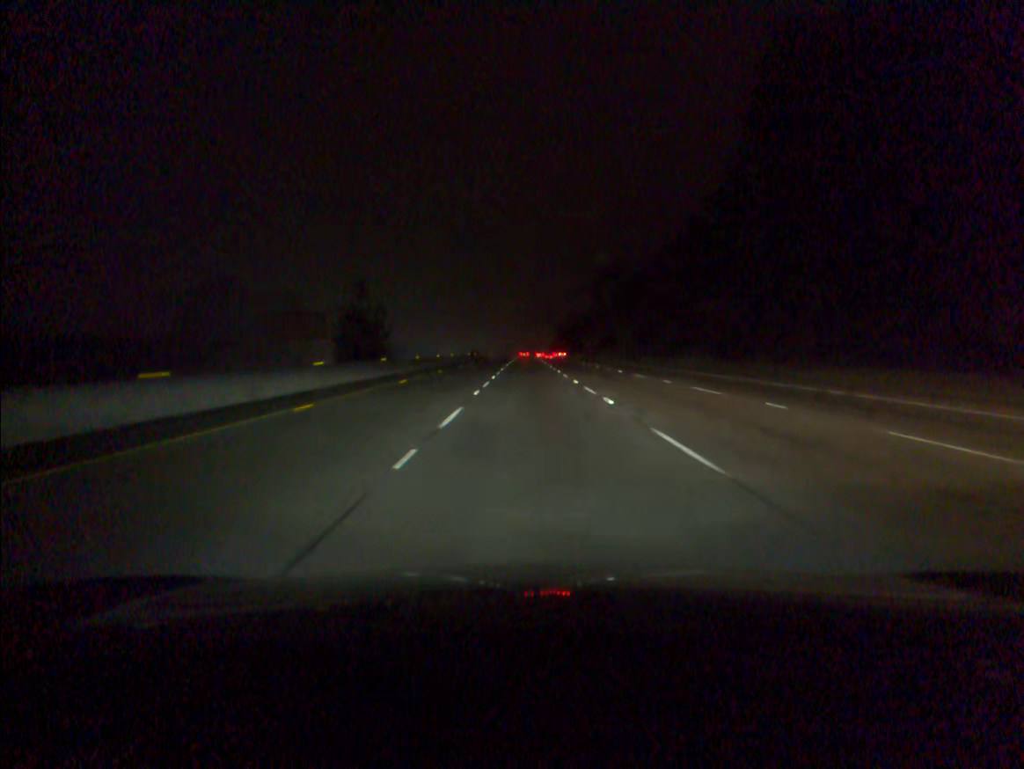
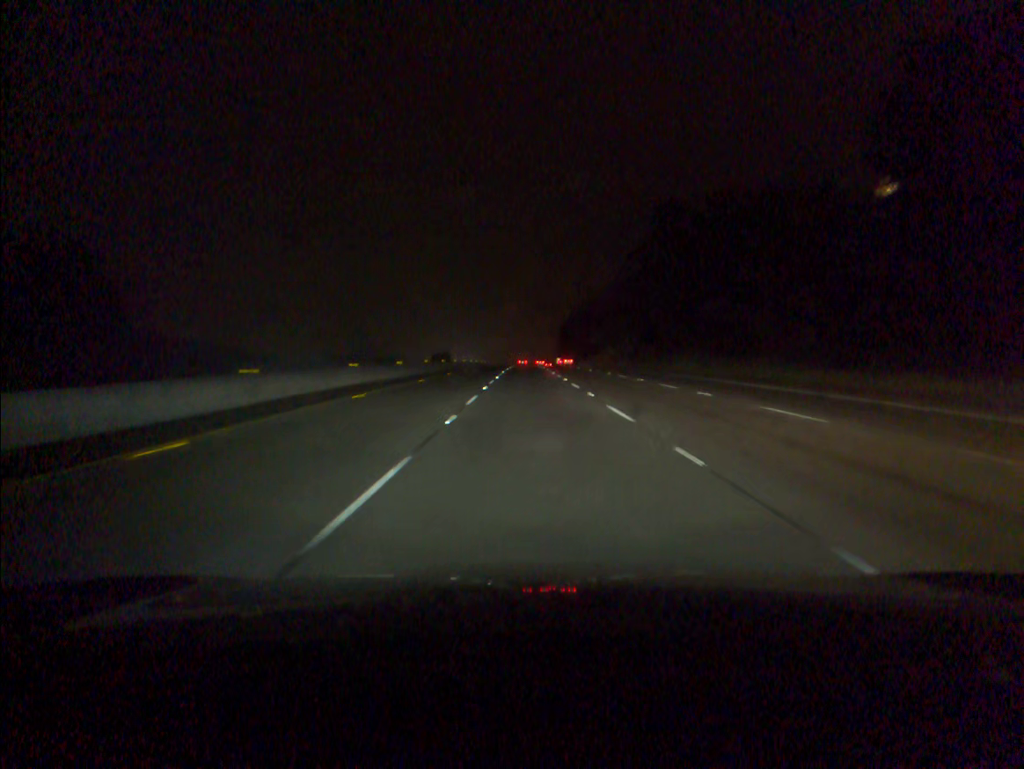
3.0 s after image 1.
(+0.1, +95.6) m; 0°
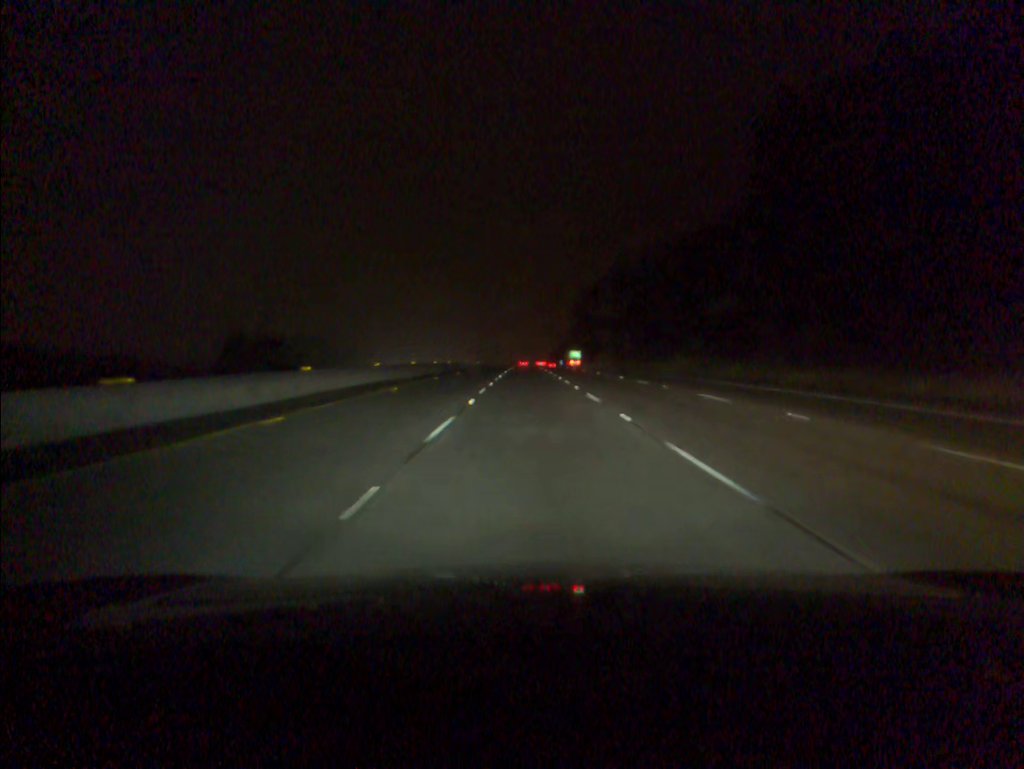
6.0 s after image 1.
(0.0, +95.9) m; 0°
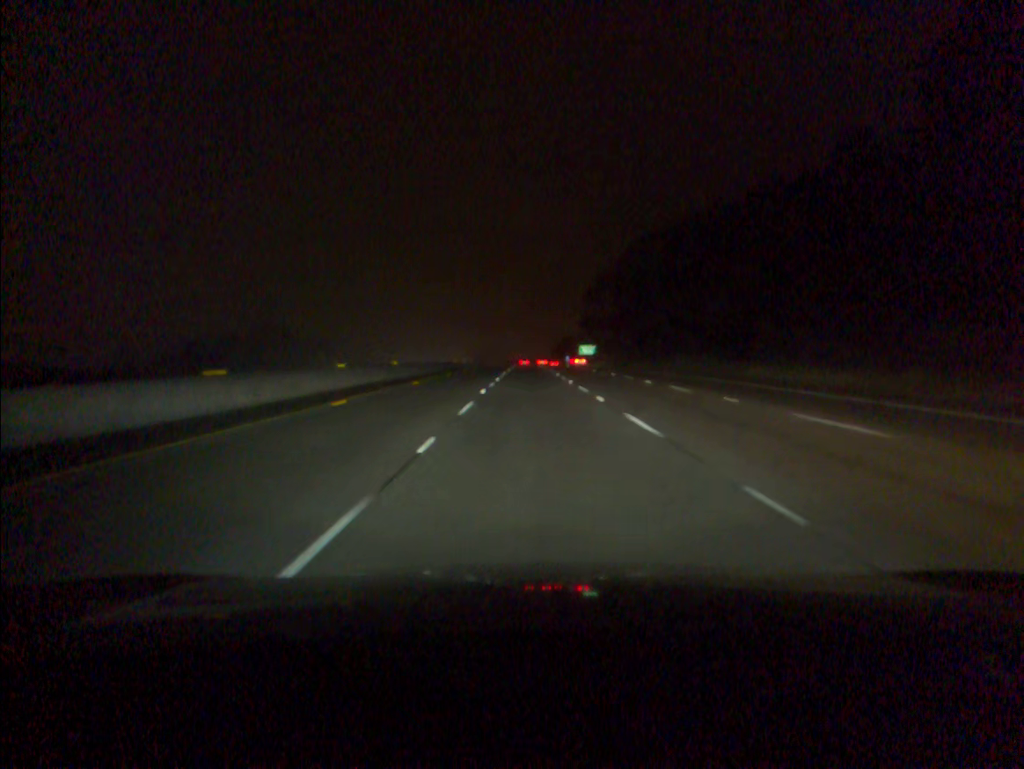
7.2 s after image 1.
(0.0, +38.7) m; 0°
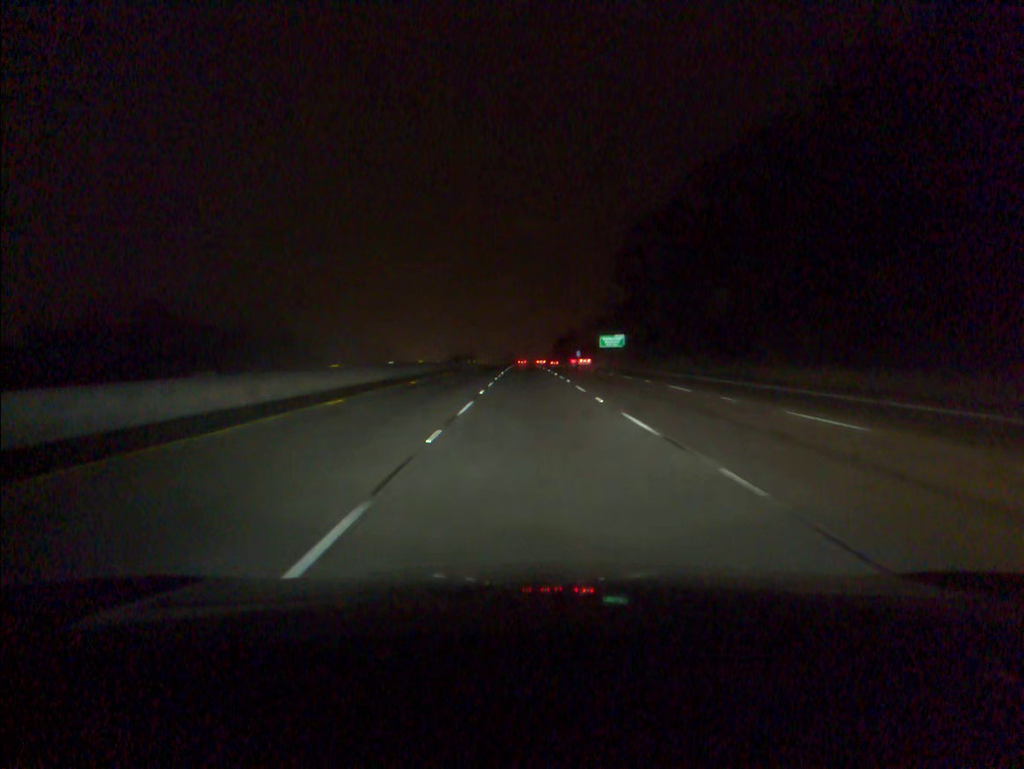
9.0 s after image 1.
(+0.1, +58.5) m; 0°
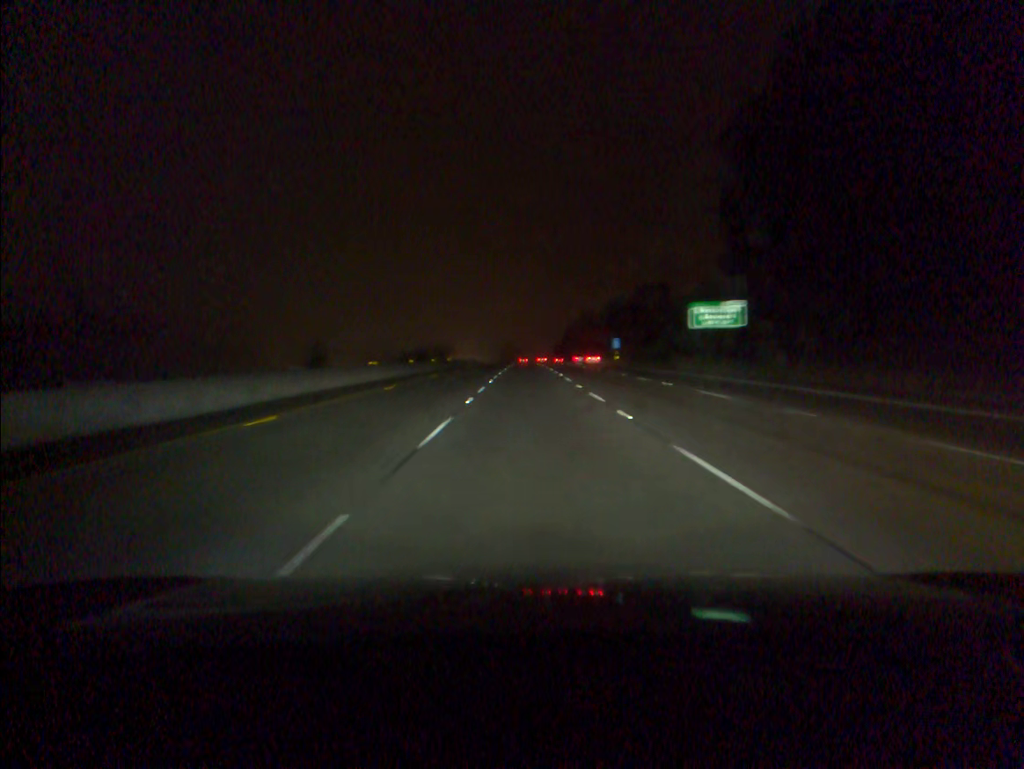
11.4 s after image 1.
(0.0, +79.1) m; 0°
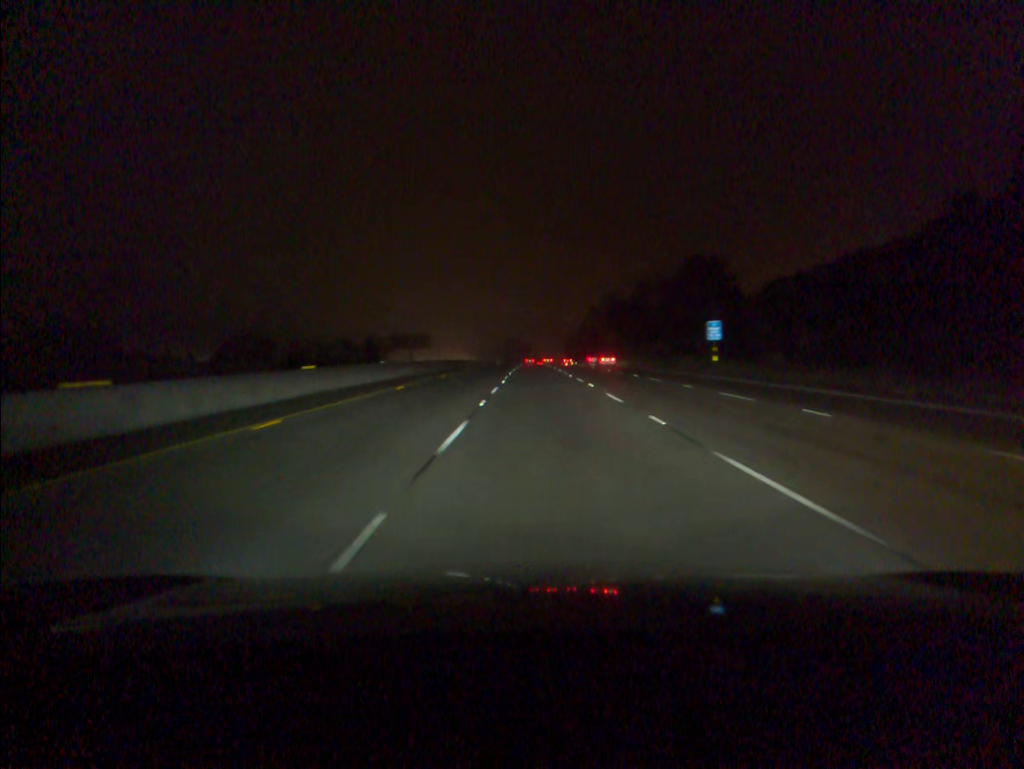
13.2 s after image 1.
(-0.3, +59.2) m; 0°
